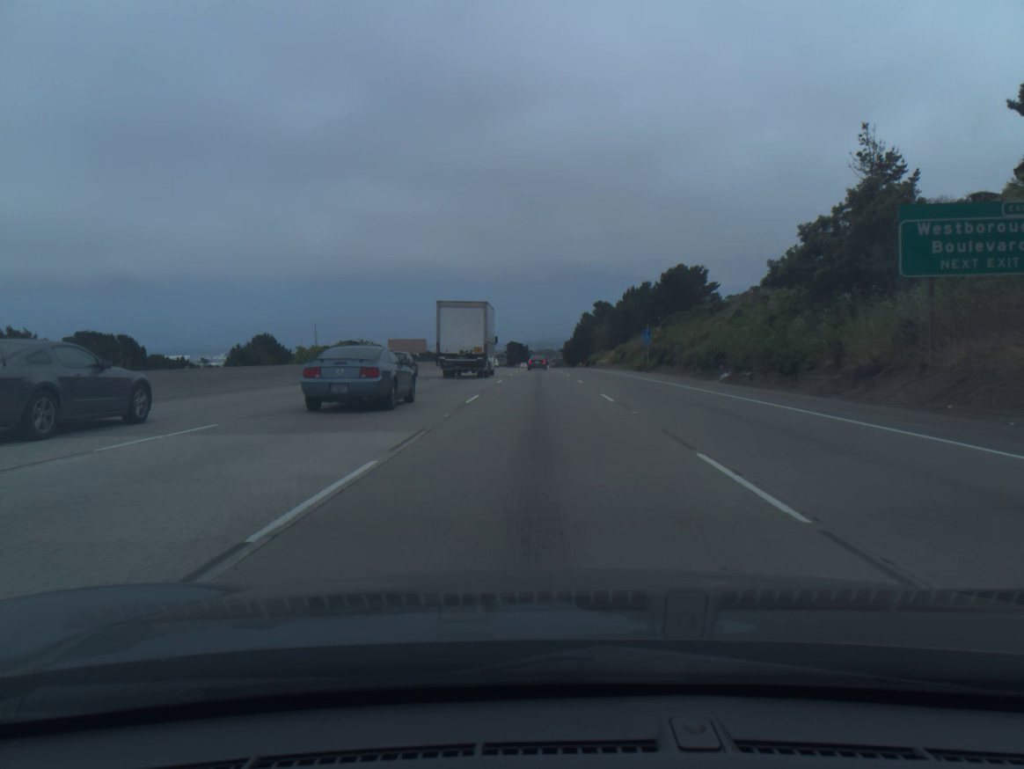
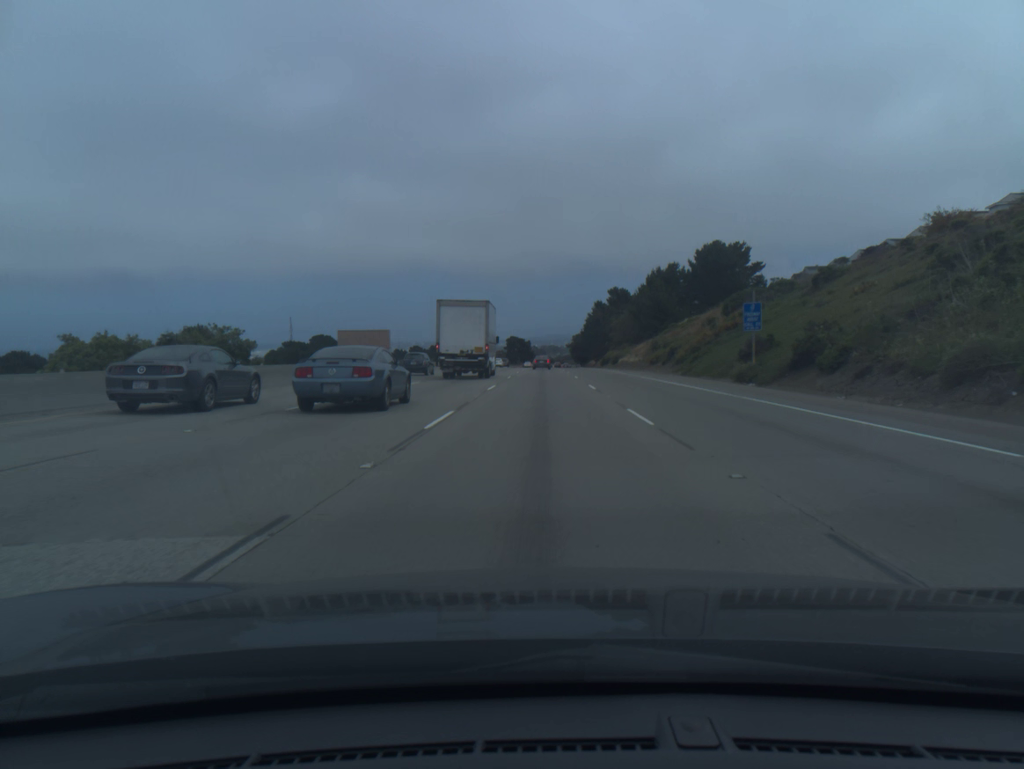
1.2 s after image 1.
(0.0, +36.6) m; 0°
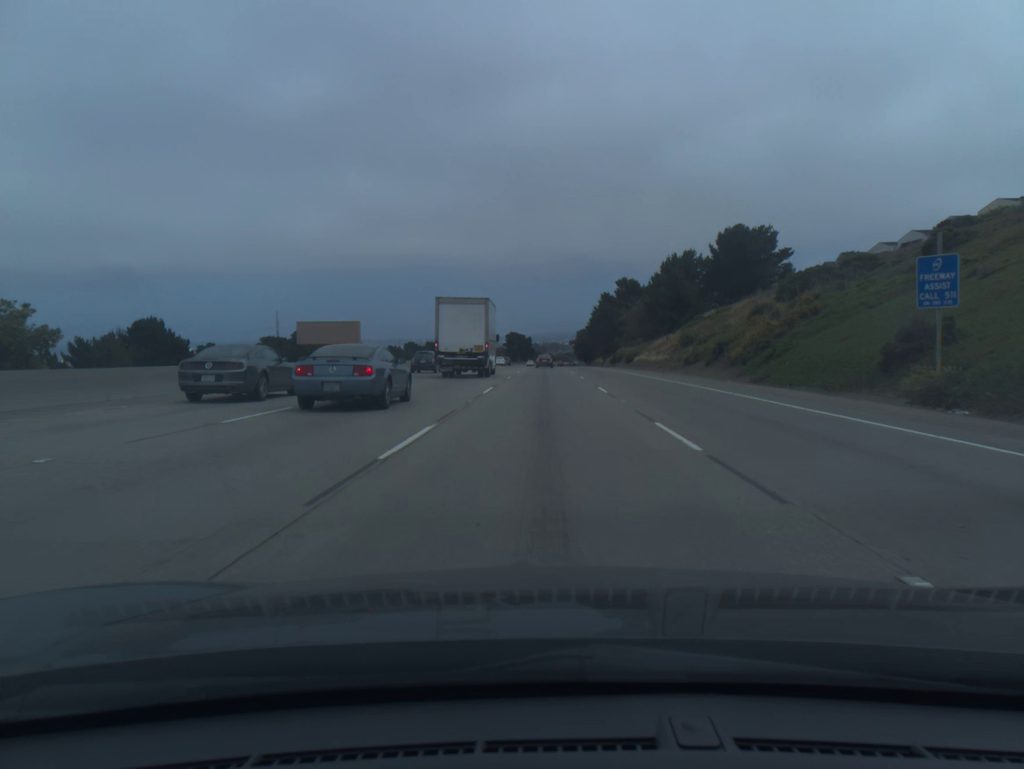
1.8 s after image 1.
(0.0, +18.3) m; 0°
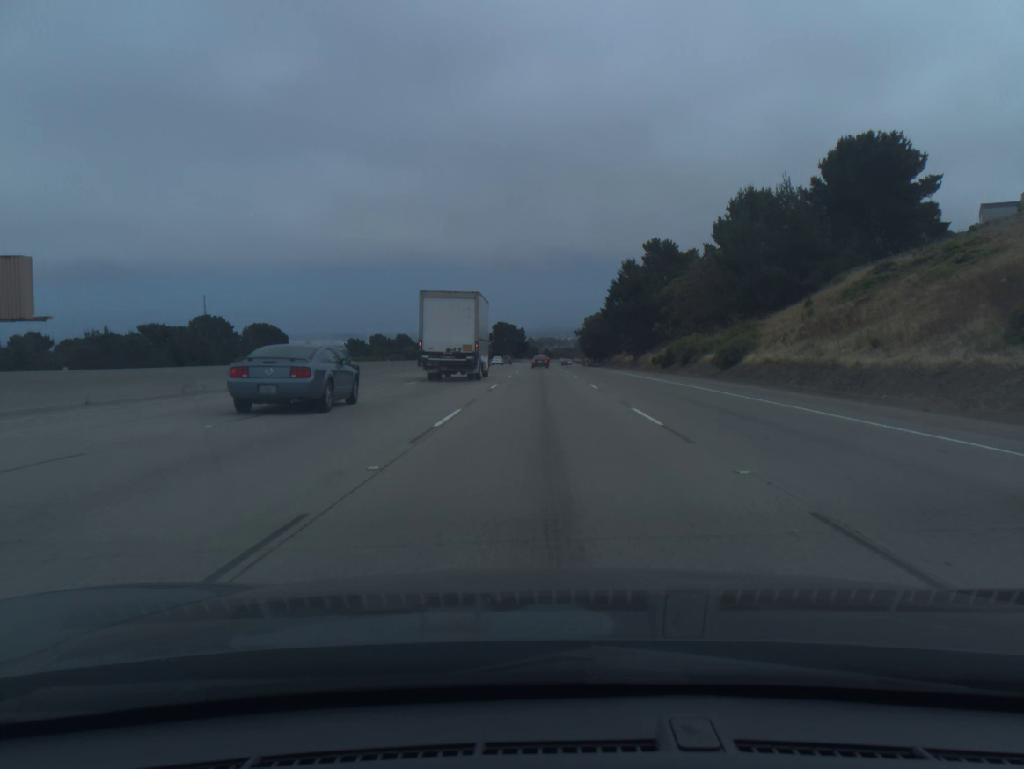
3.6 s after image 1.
(+0.1, +55.1) m; 0°
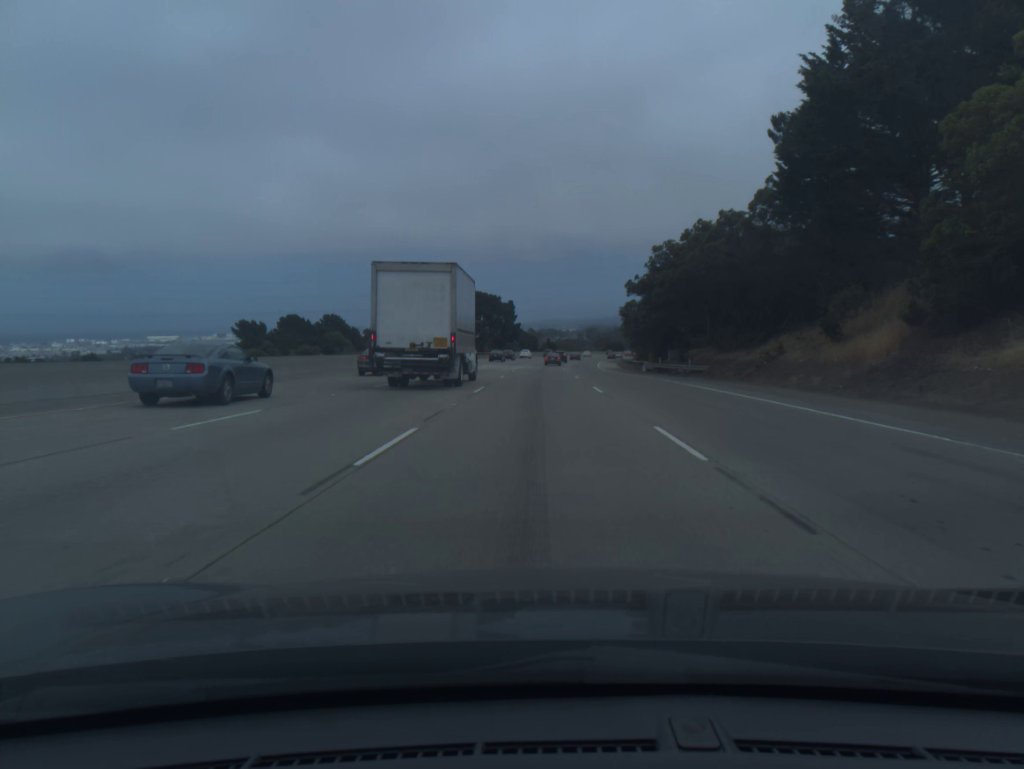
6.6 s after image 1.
(+0.1, +92.3) m; 0°
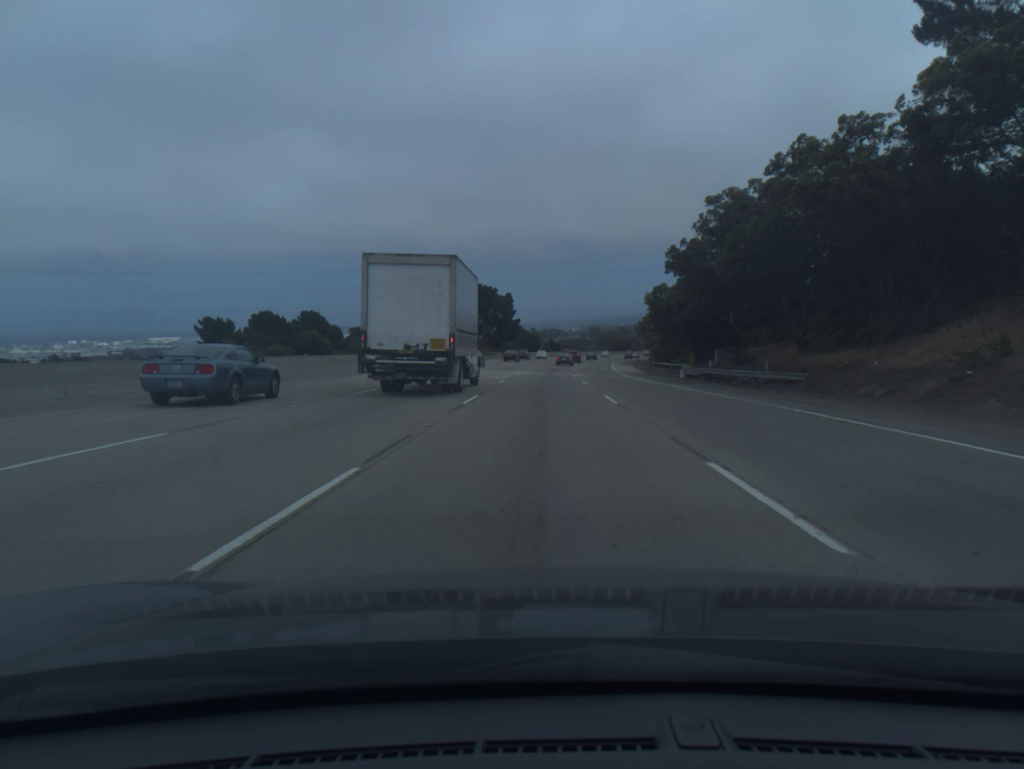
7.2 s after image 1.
(0.0, +18.5) m; 0°
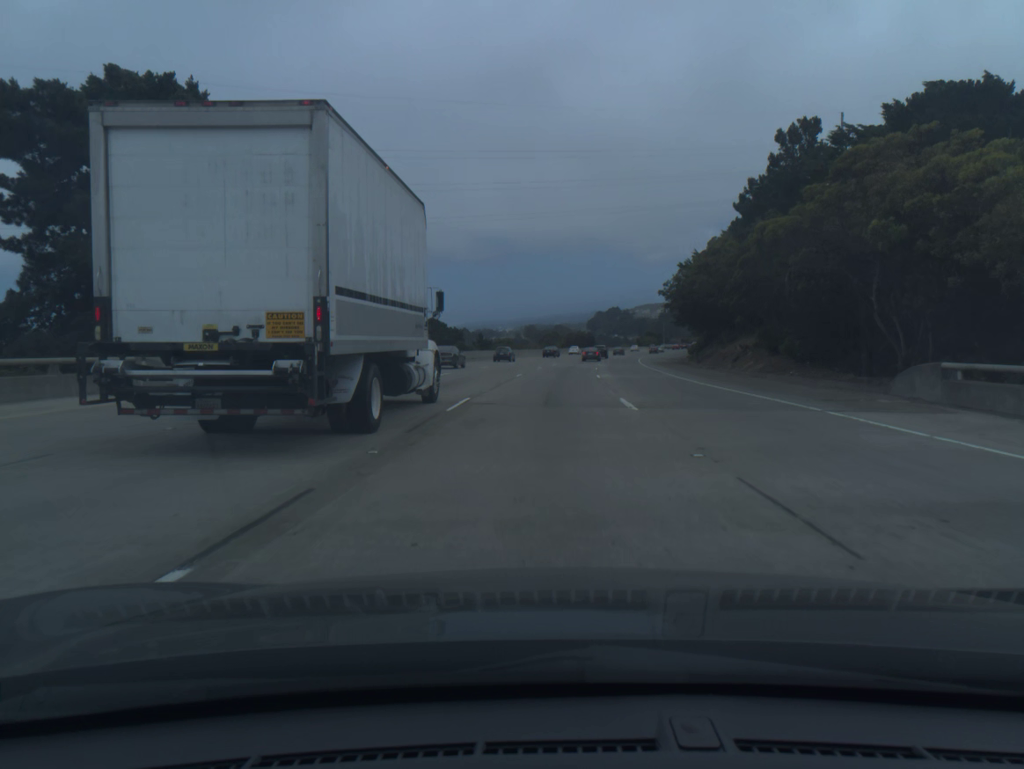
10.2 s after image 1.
(+2.4, +92.5) m; +4°
